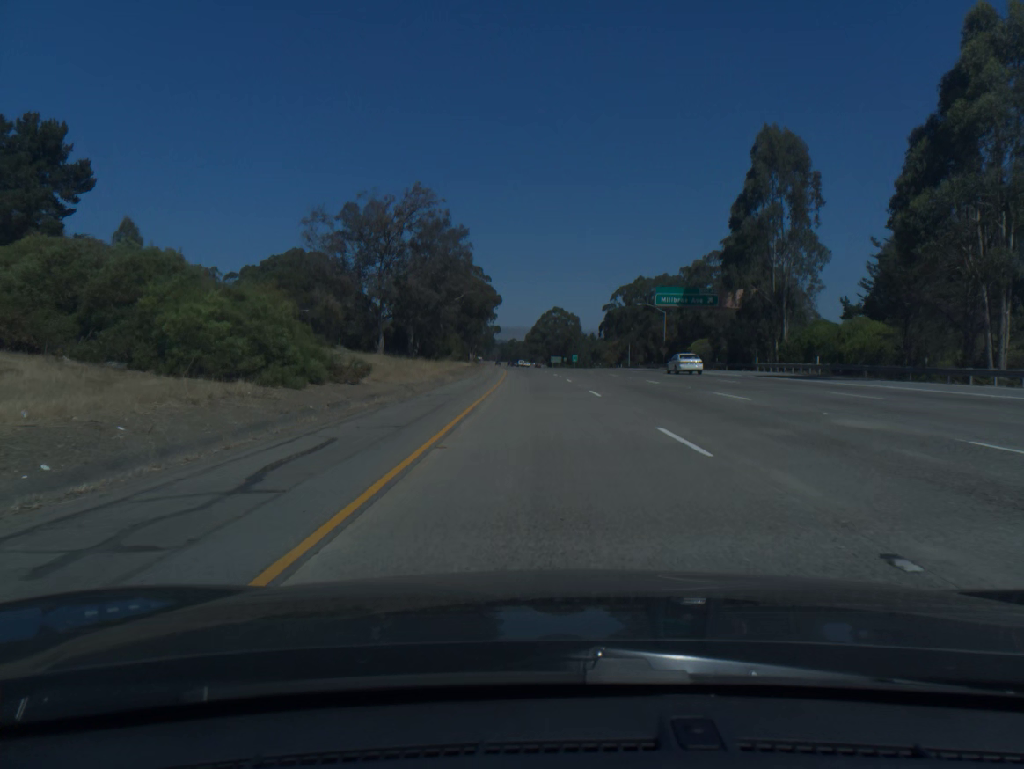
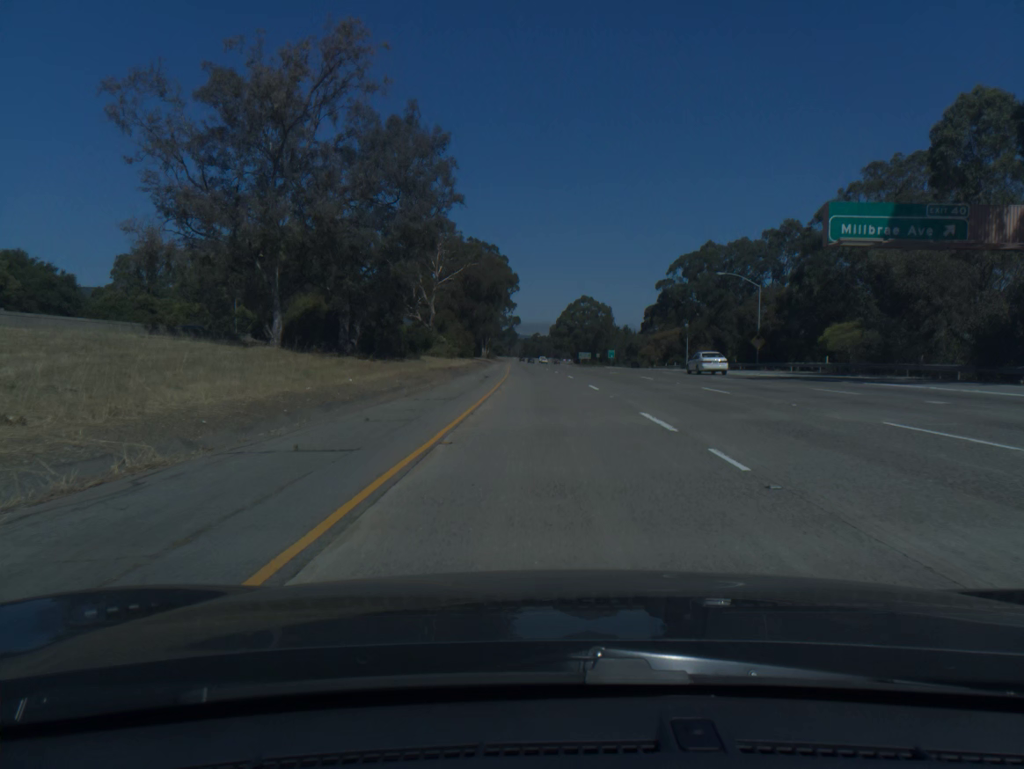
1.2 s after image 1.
(-0.6, +41.2) m; -2°
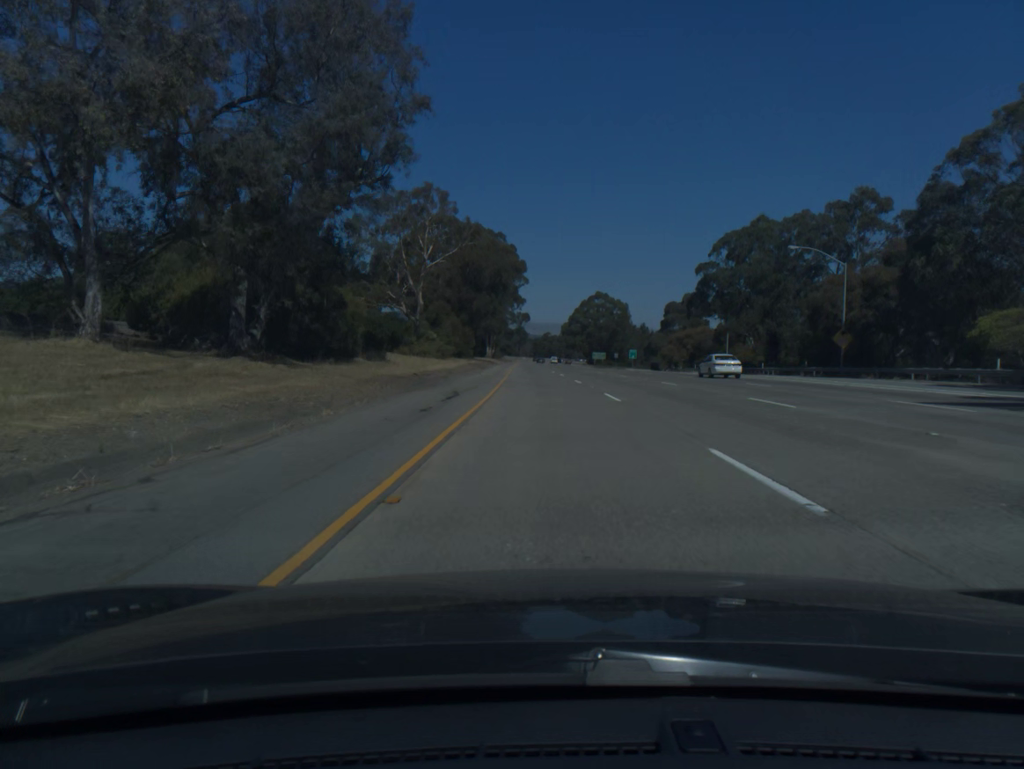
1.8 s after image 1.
(-0.1, +20.6) m; -1°
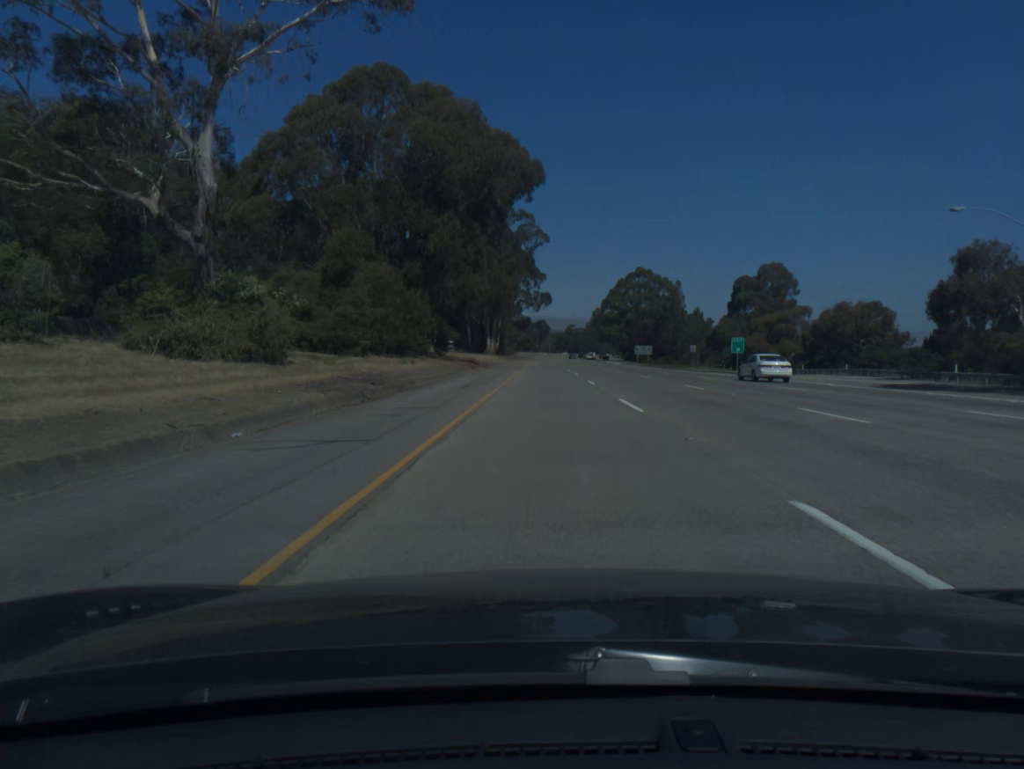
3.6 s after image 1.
(-1.0, +62.0) m; -2°
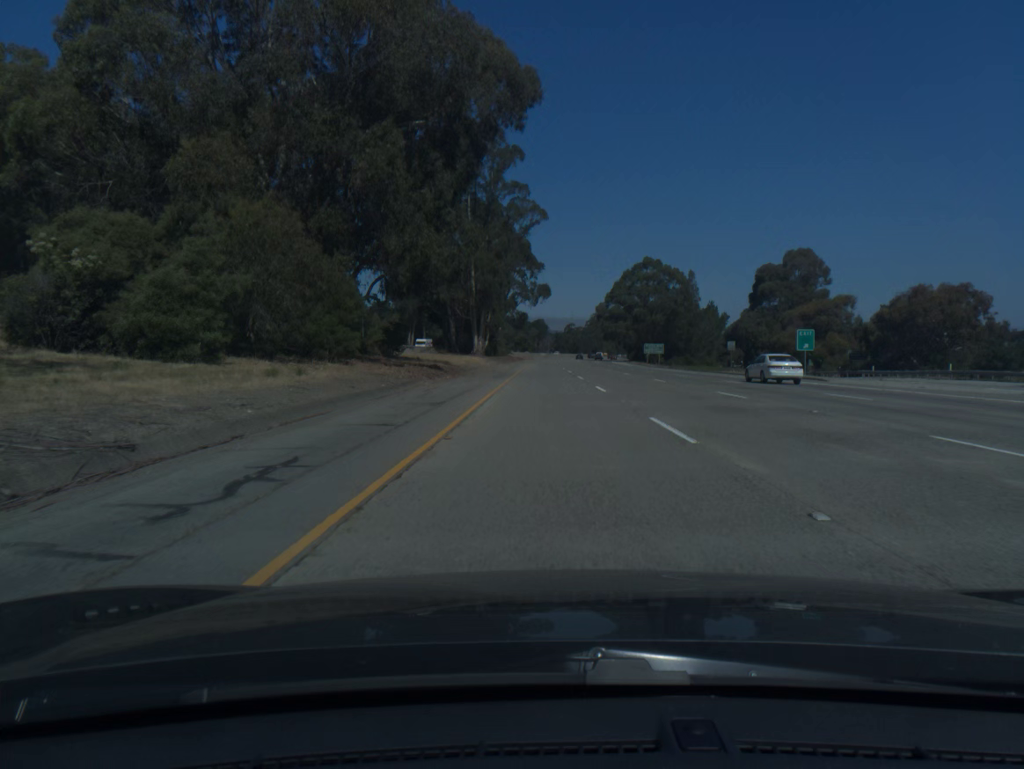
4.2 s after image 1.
(0.0, +20.7) m; 0°
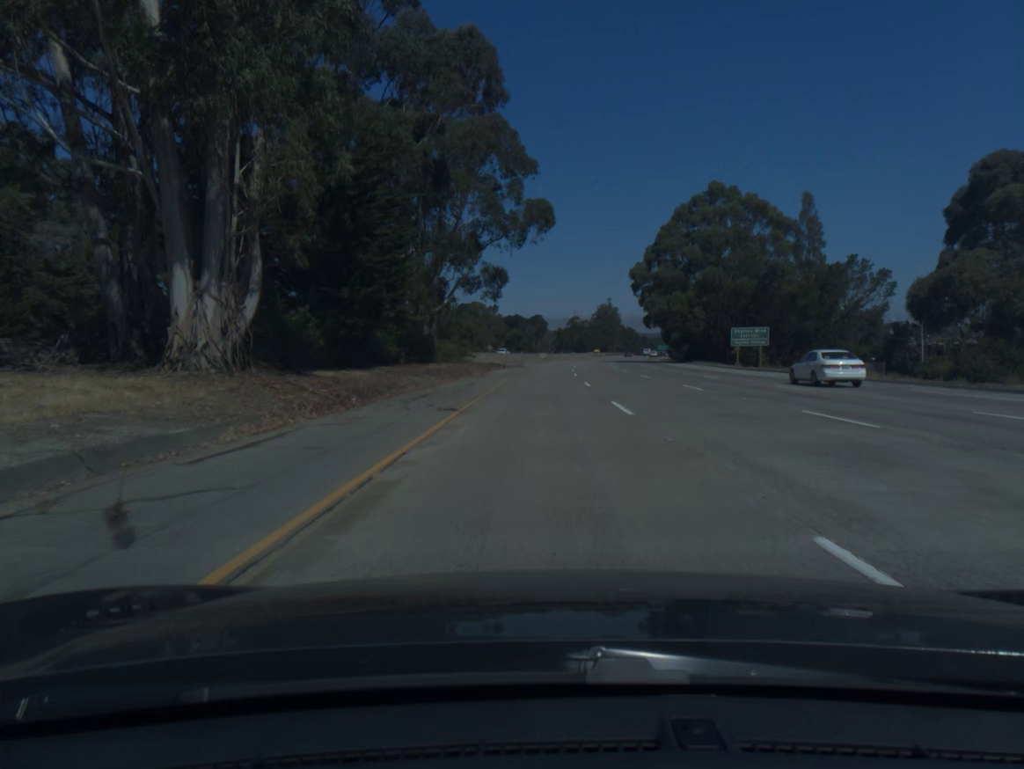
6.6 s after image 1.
(+0.2, +82.5) m; 0°
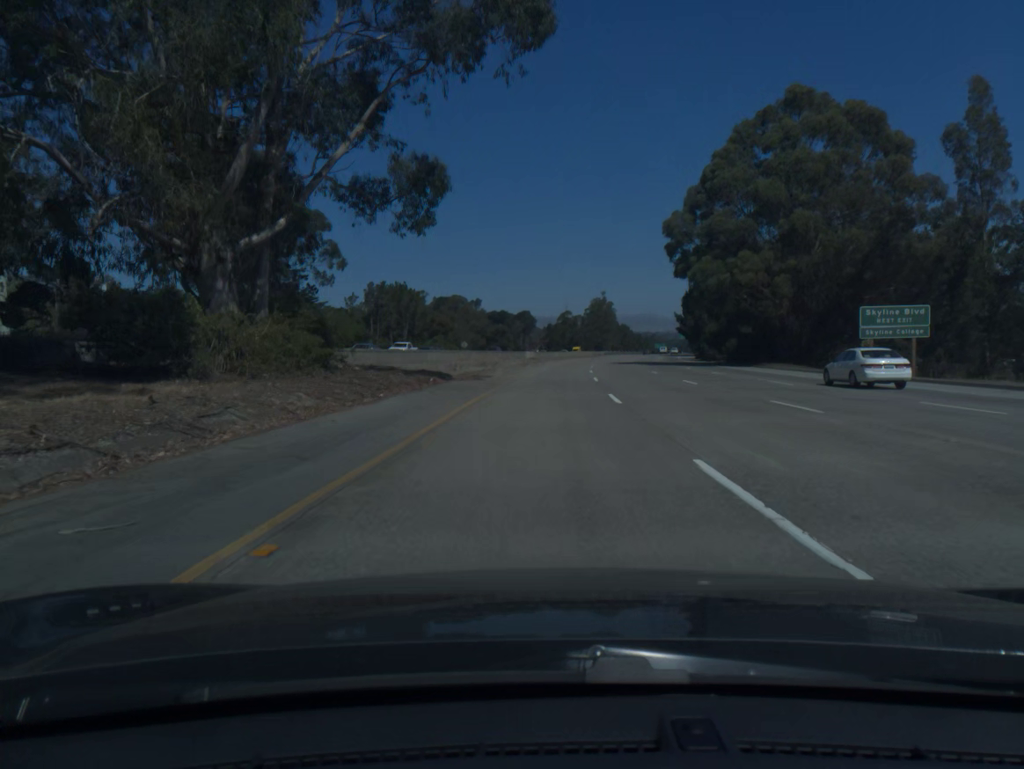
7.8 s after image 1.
(+0.2, +41.1) m; +1°
